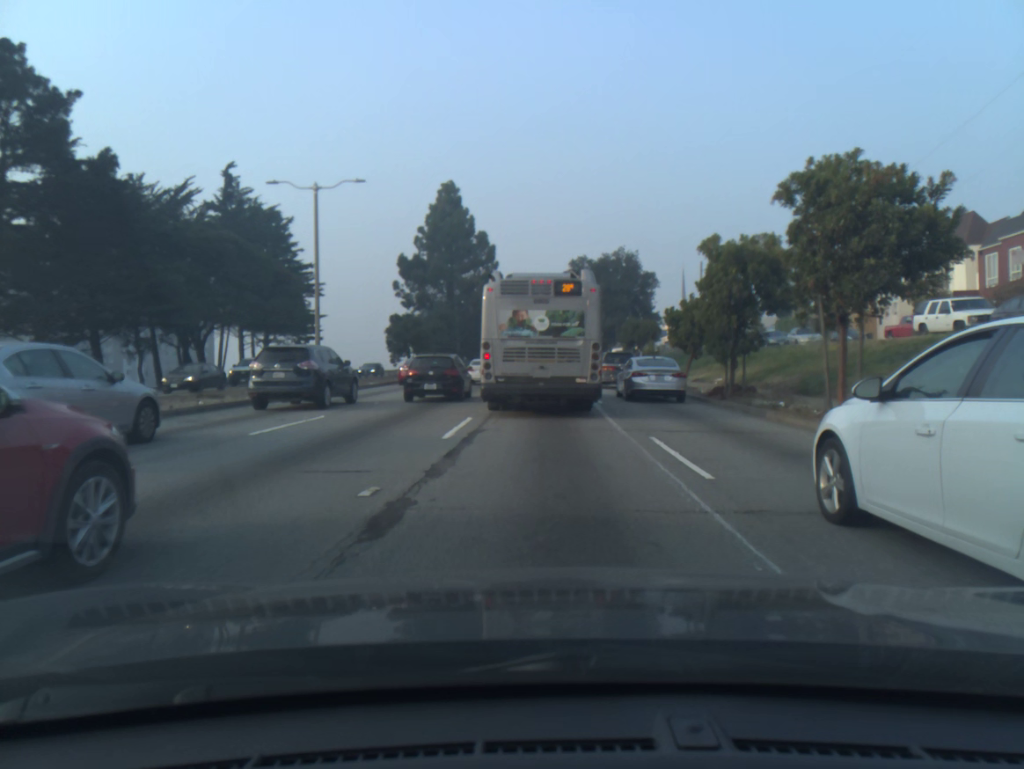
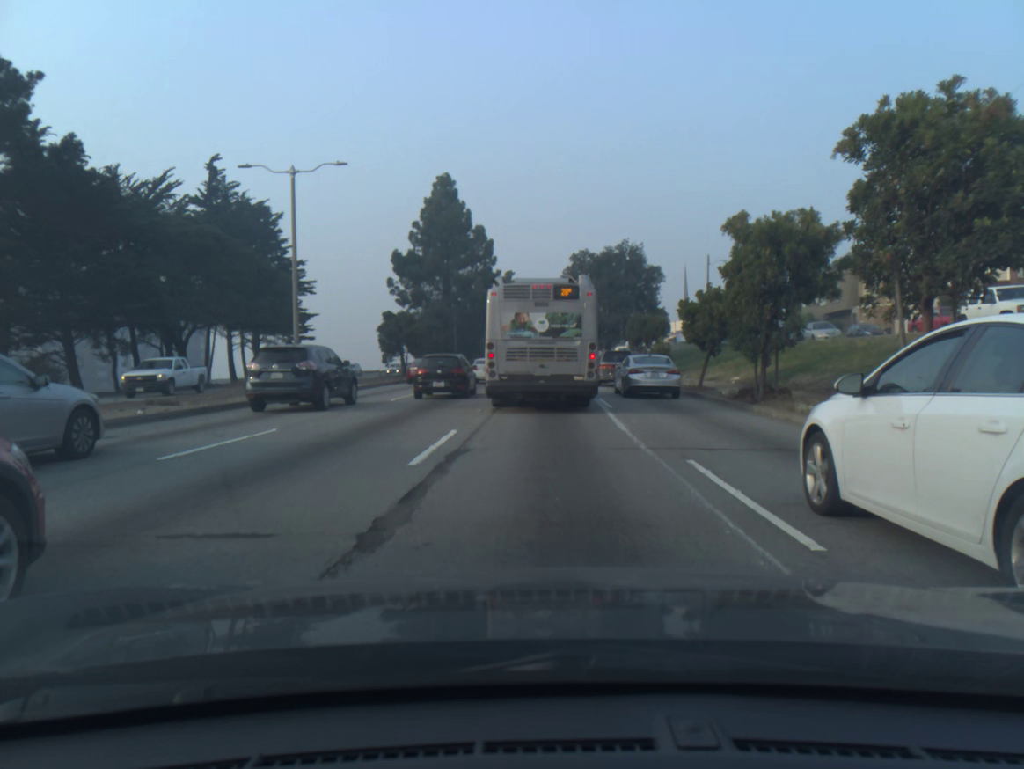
(0.0, +3.1) m; 0°
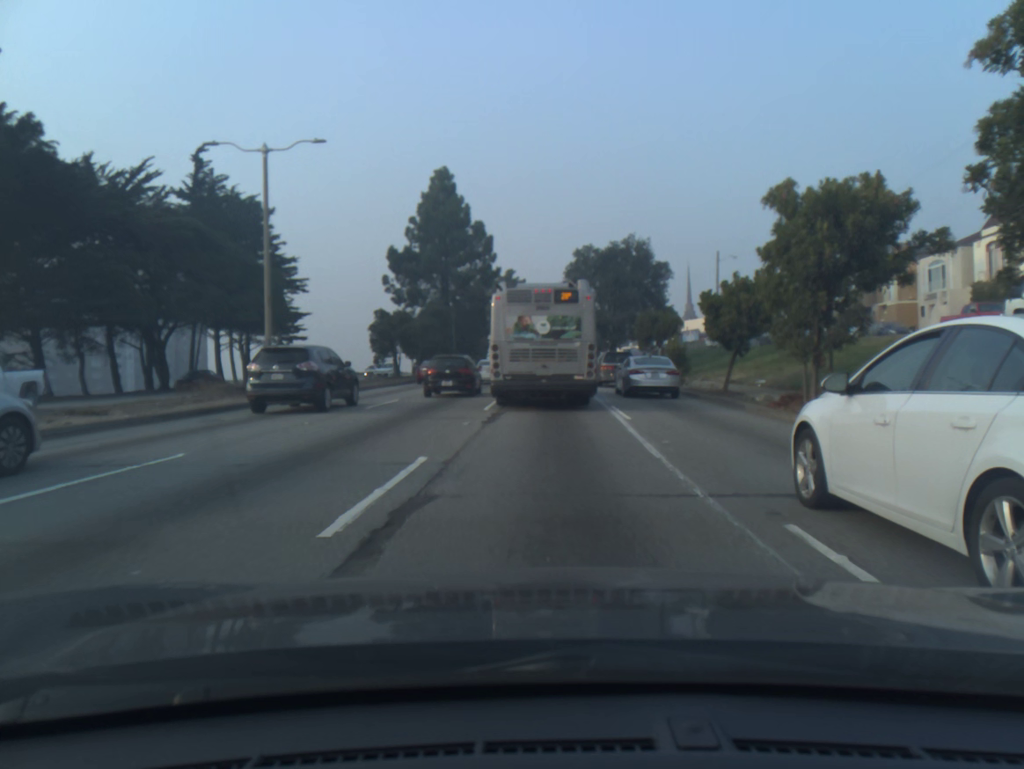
(0.0, +3.6) m; 0°
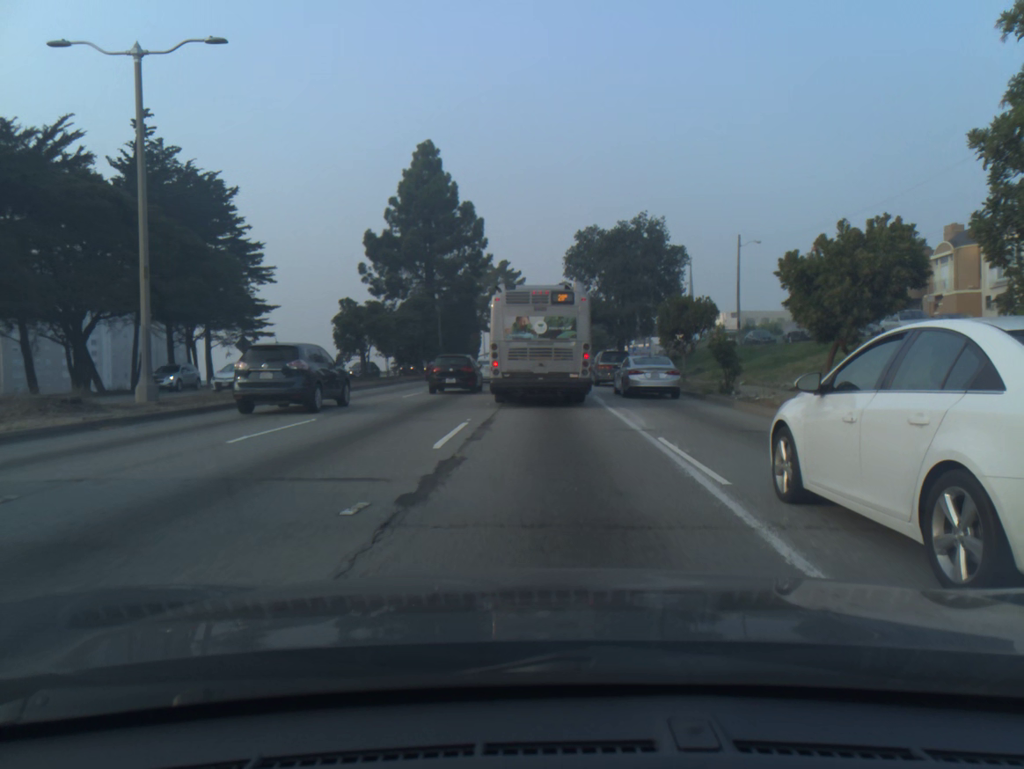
(0.0, +8.6) m; 0°
